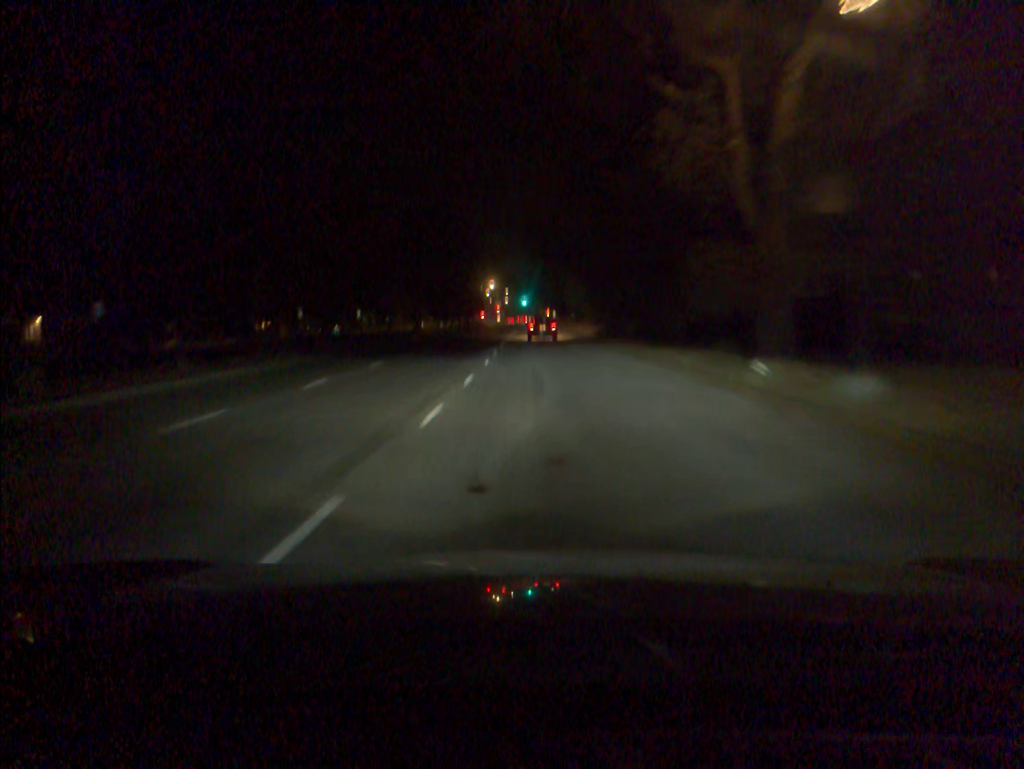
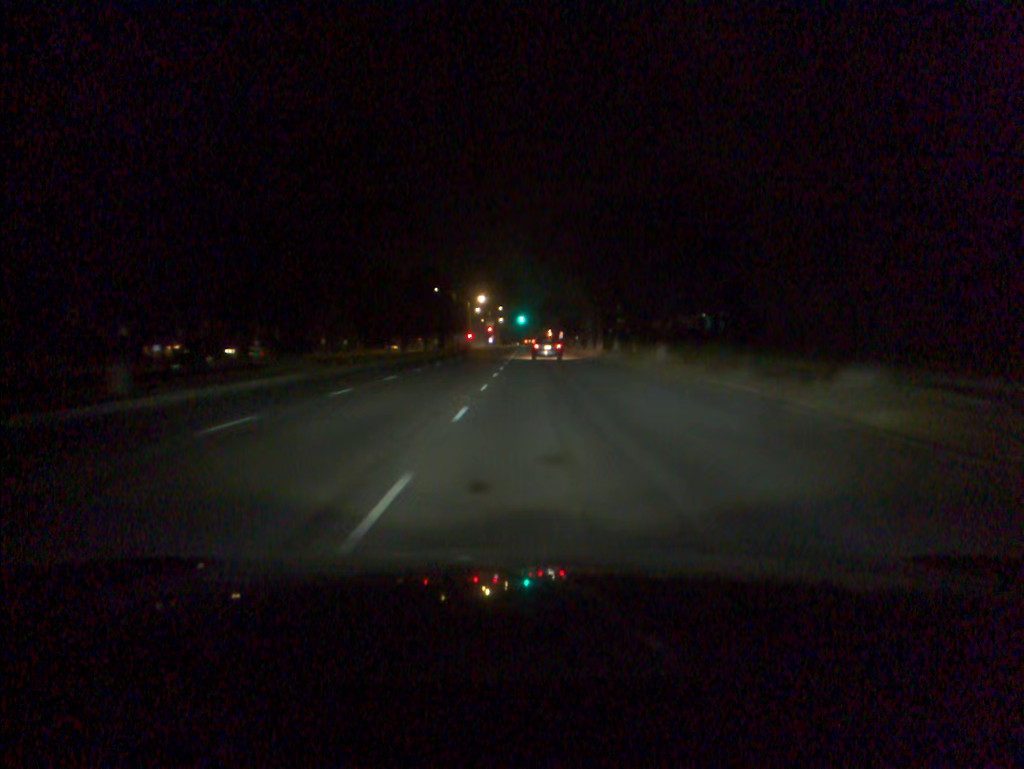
(+0.1, +41.9) m; 0°
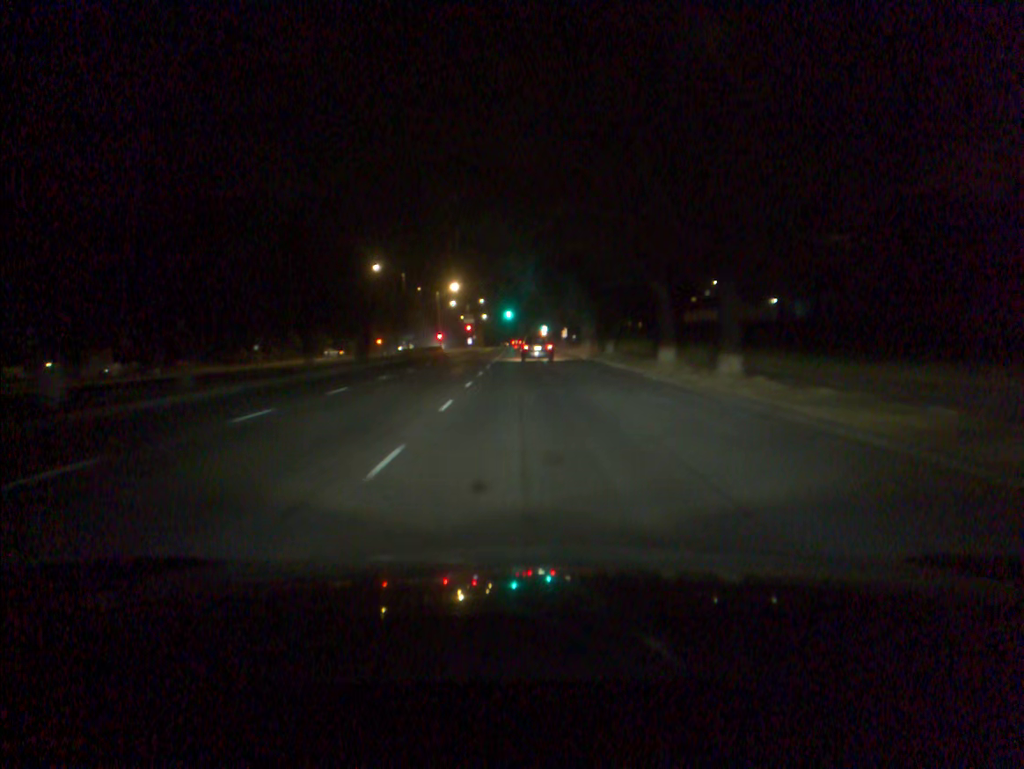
(+0.5, +40.6) m; +1°
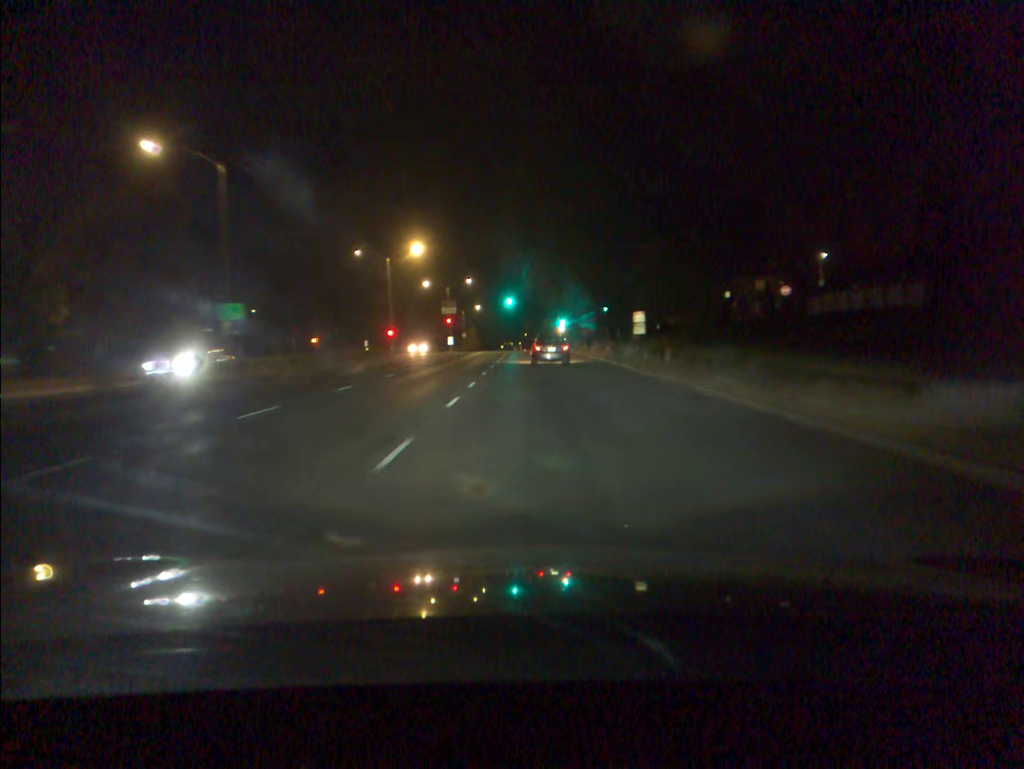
(-0.5, +50.7) m; -1°
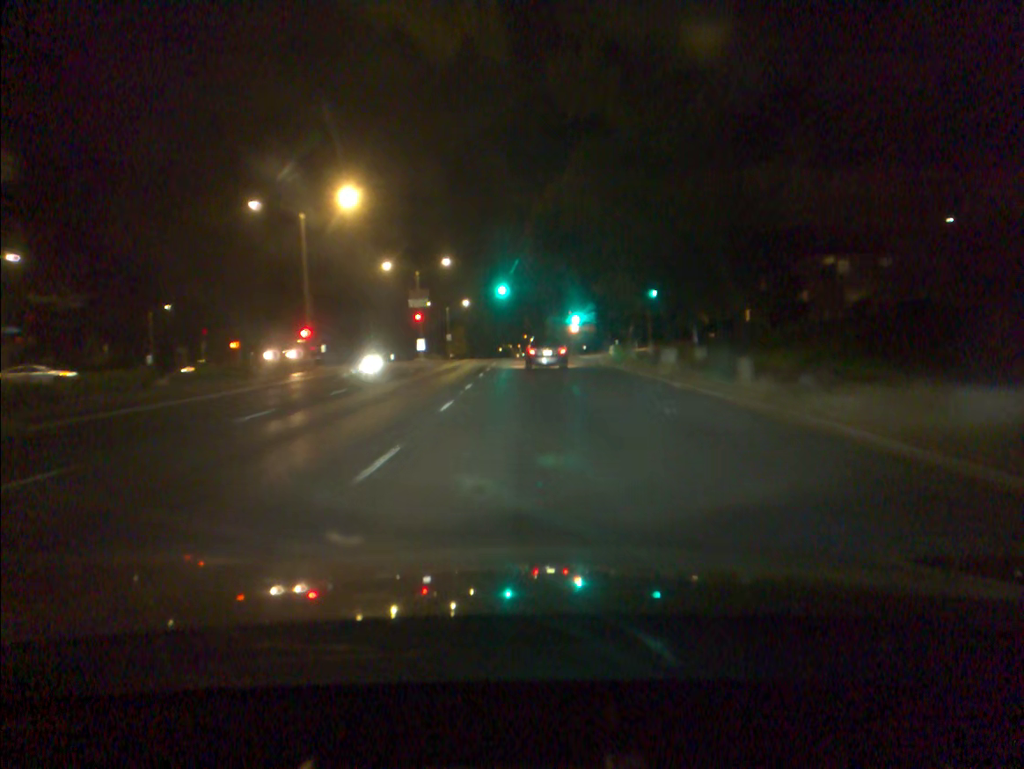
(0.0, +28.8) m; 0°
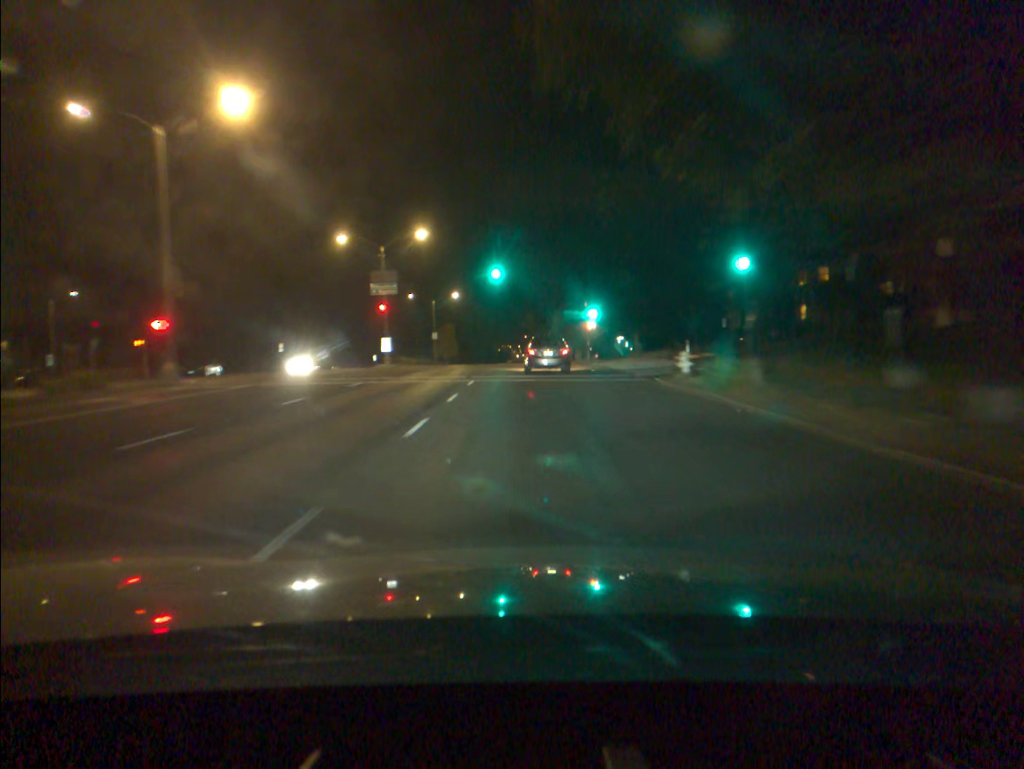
(0.0, +18.4) m; 0°
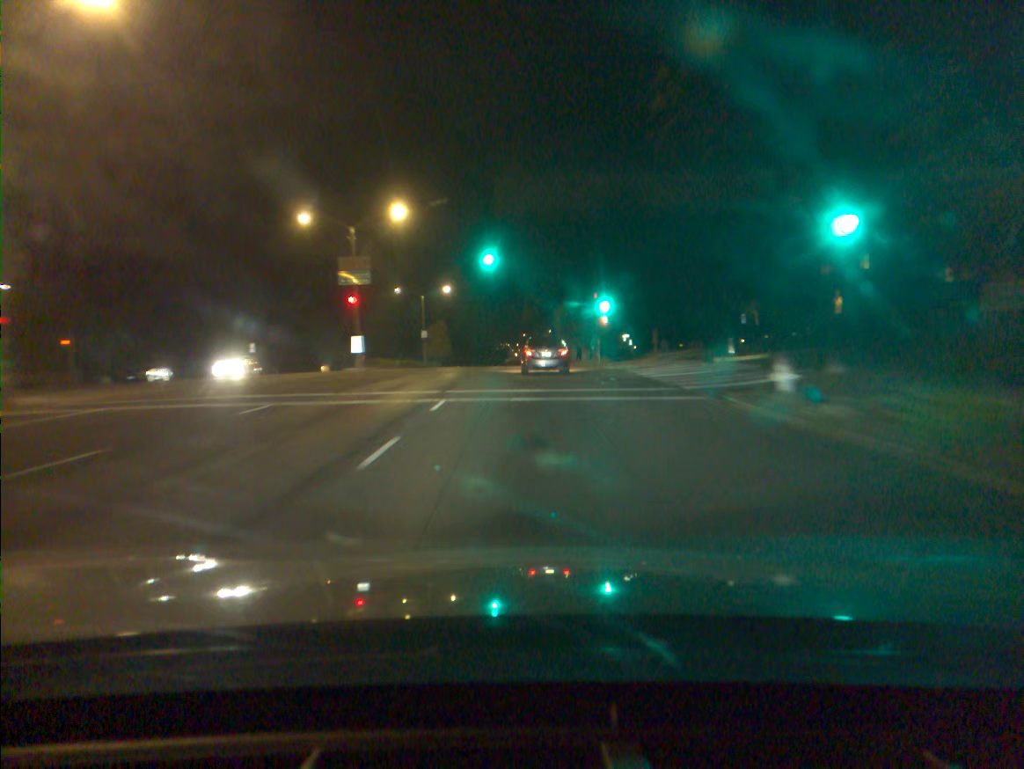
(0.0, +9.0) m; 0°
